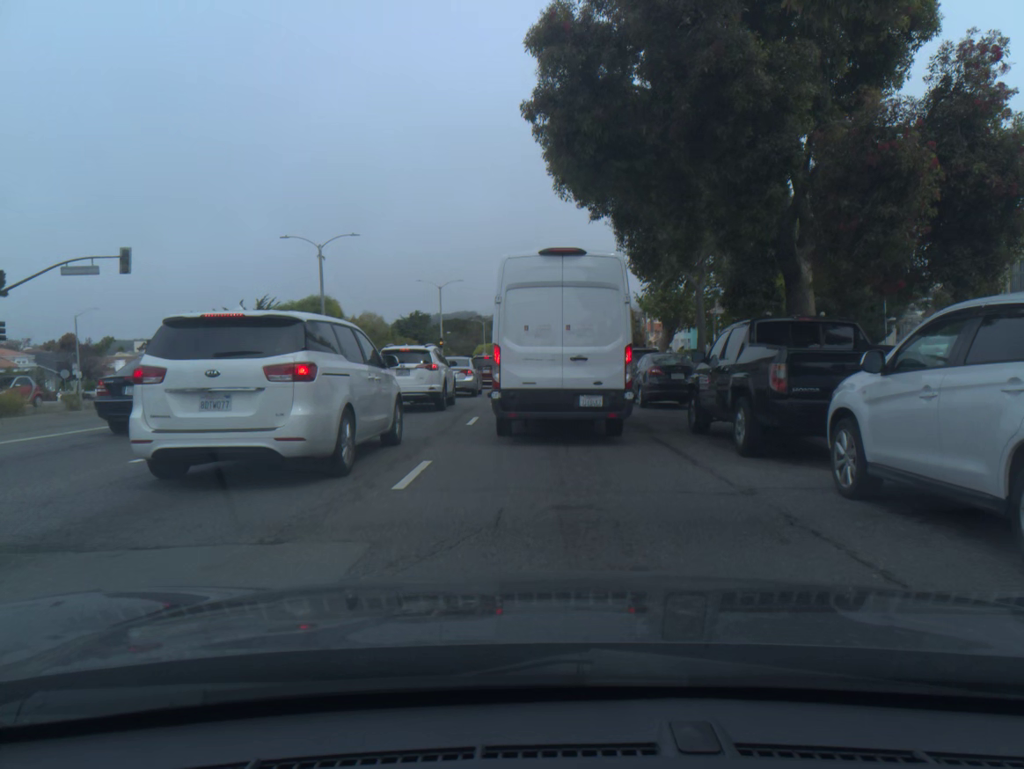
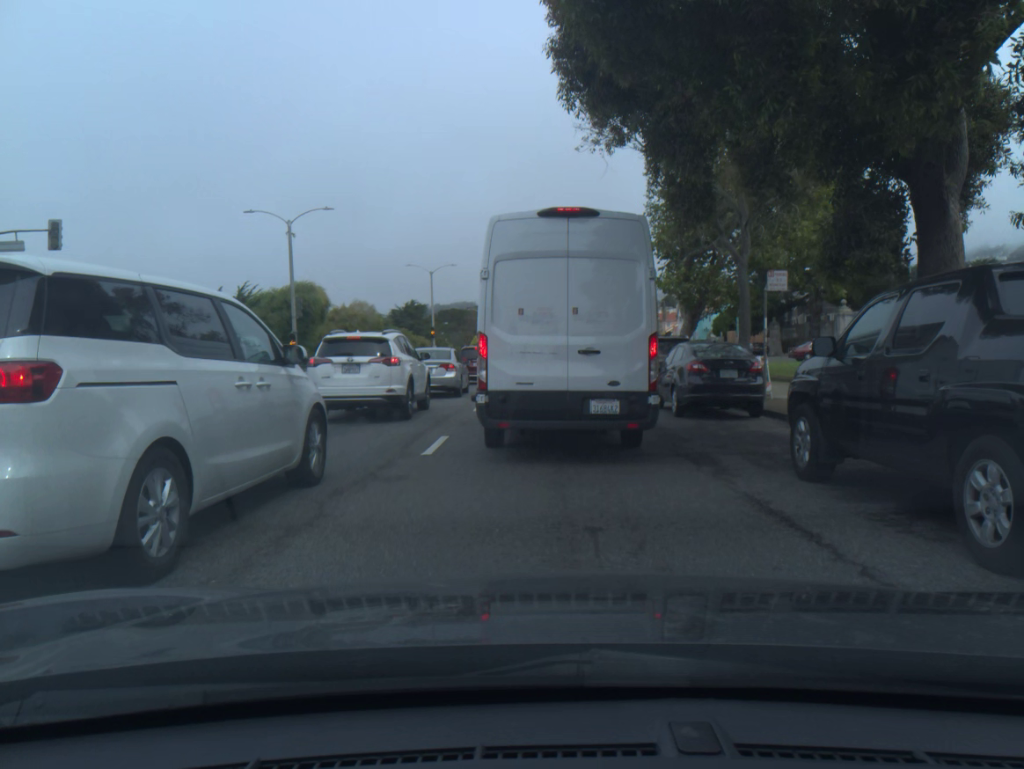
(0.0, +5.5) m; 0°
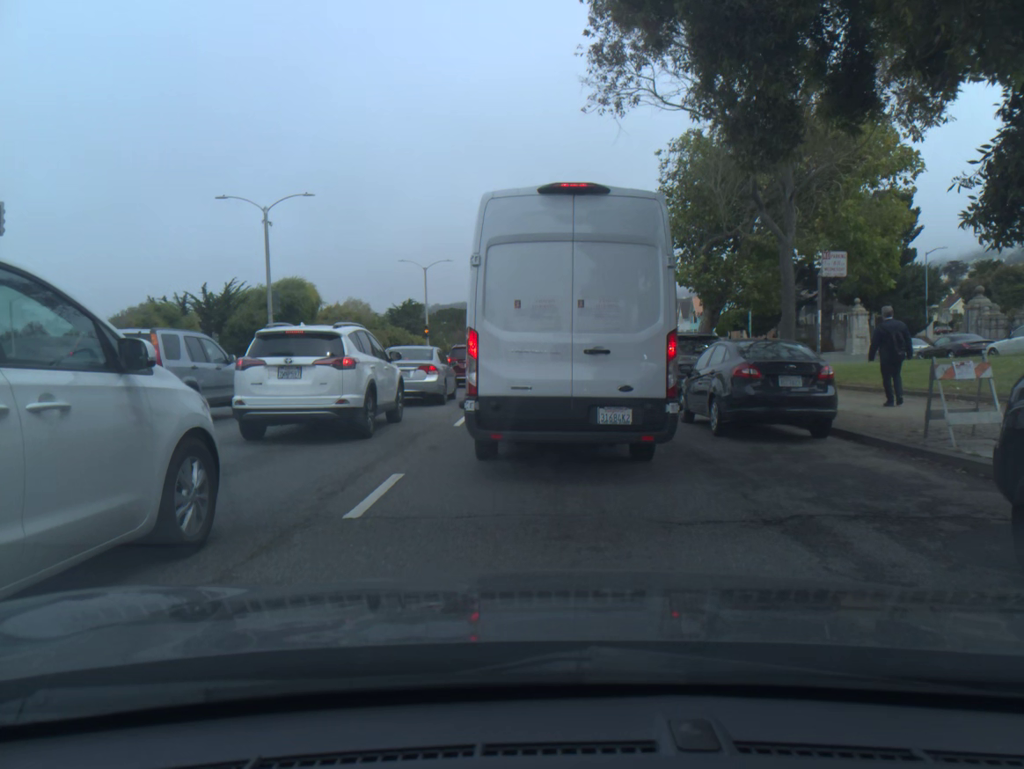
(0.0, +3.8) m; 0°
